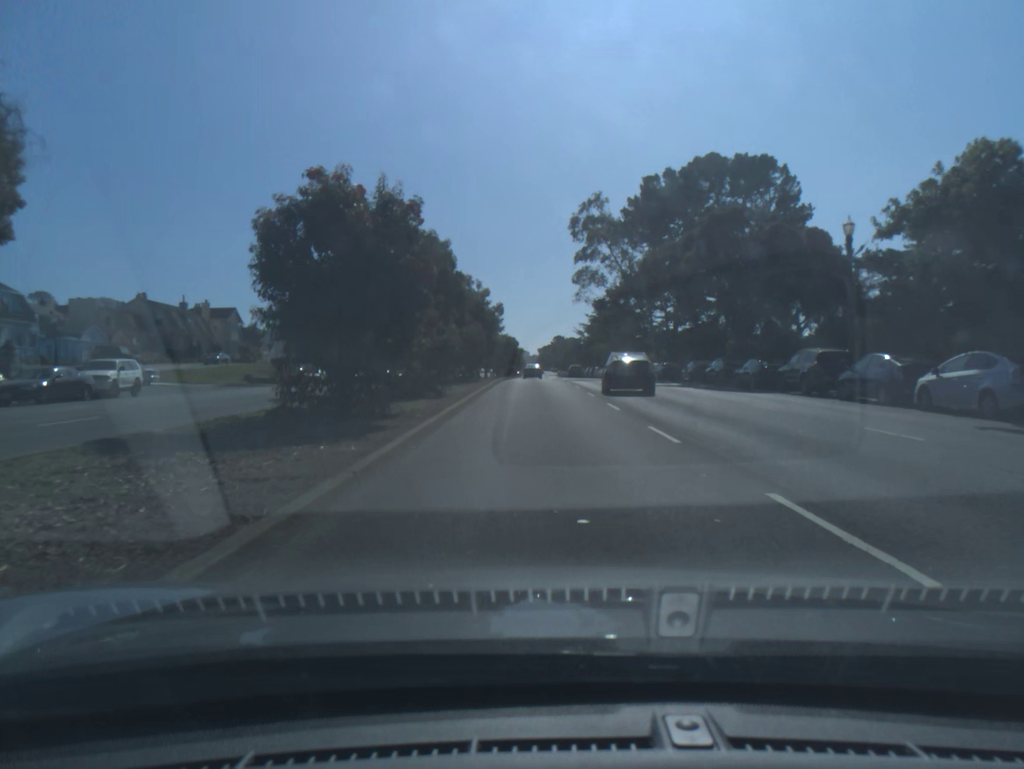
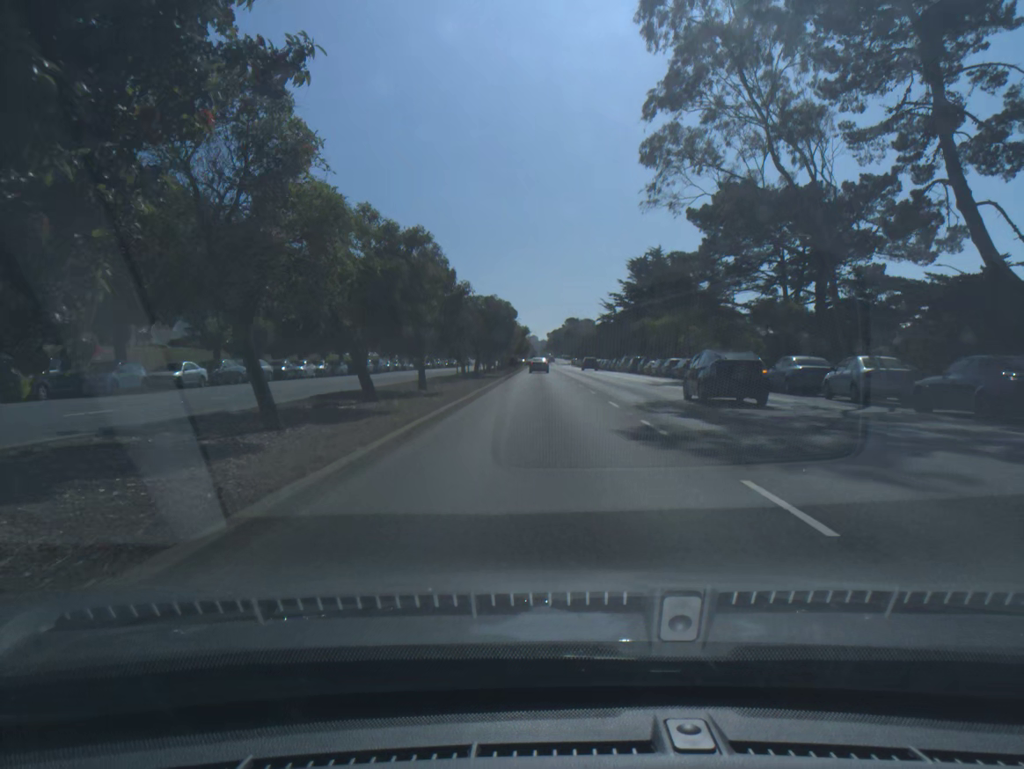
(-0.3, +42.2) m; -1°
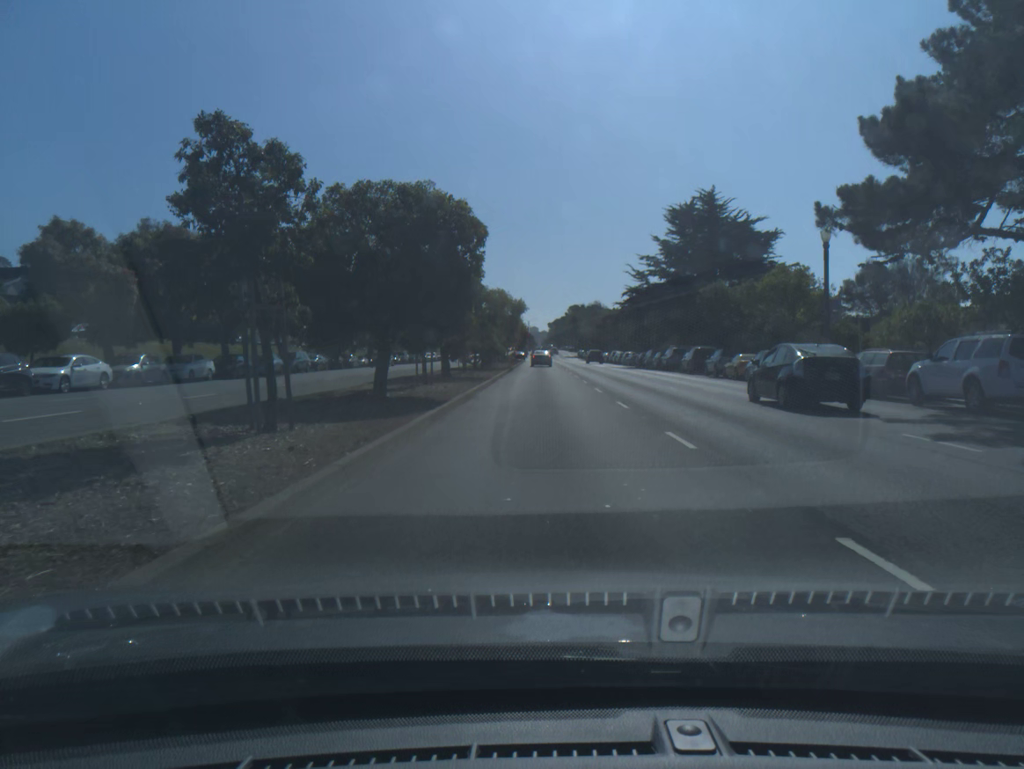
(0.0, +30.9) m; 0°
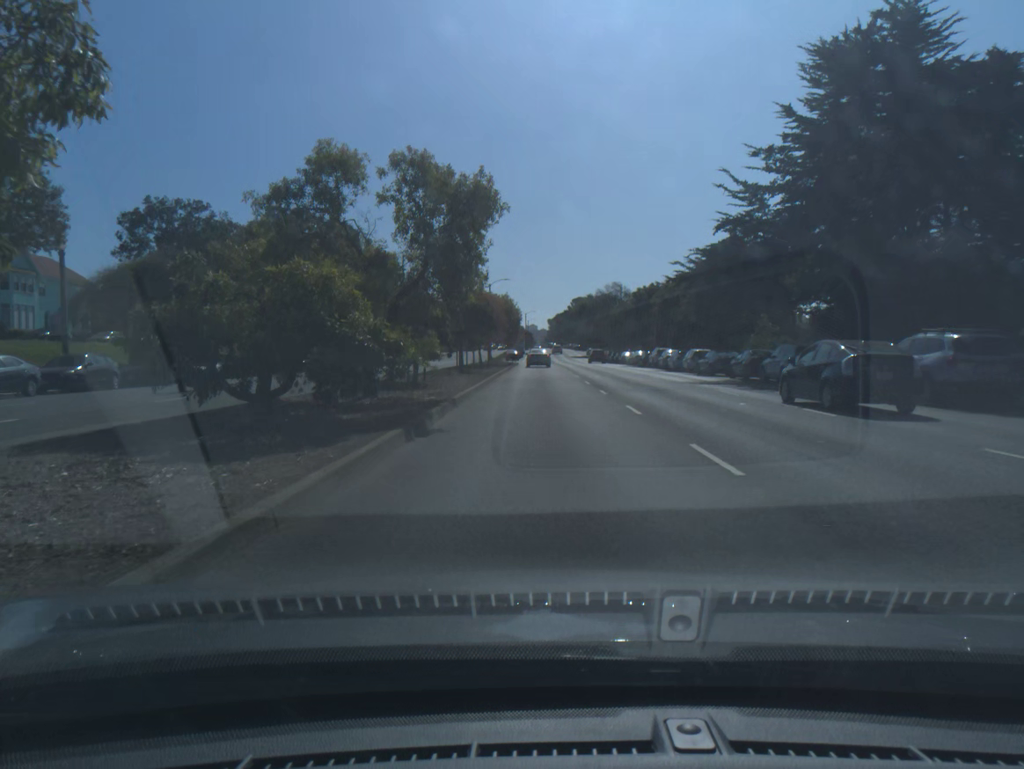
(0.0, +38.6) m; 0°
